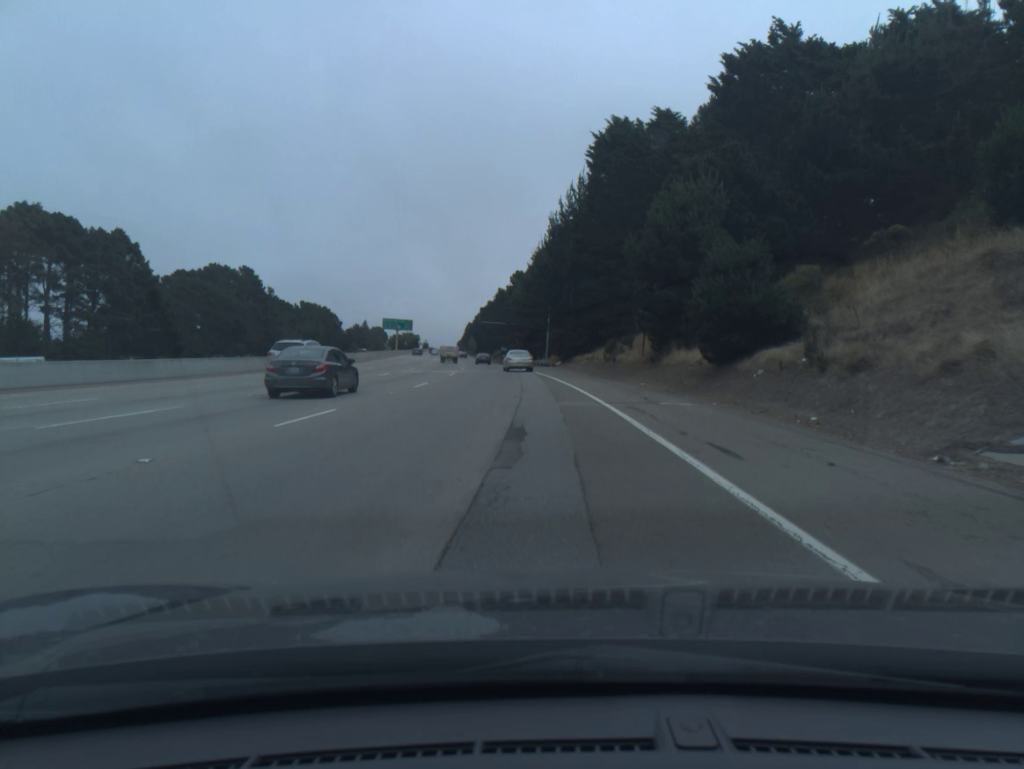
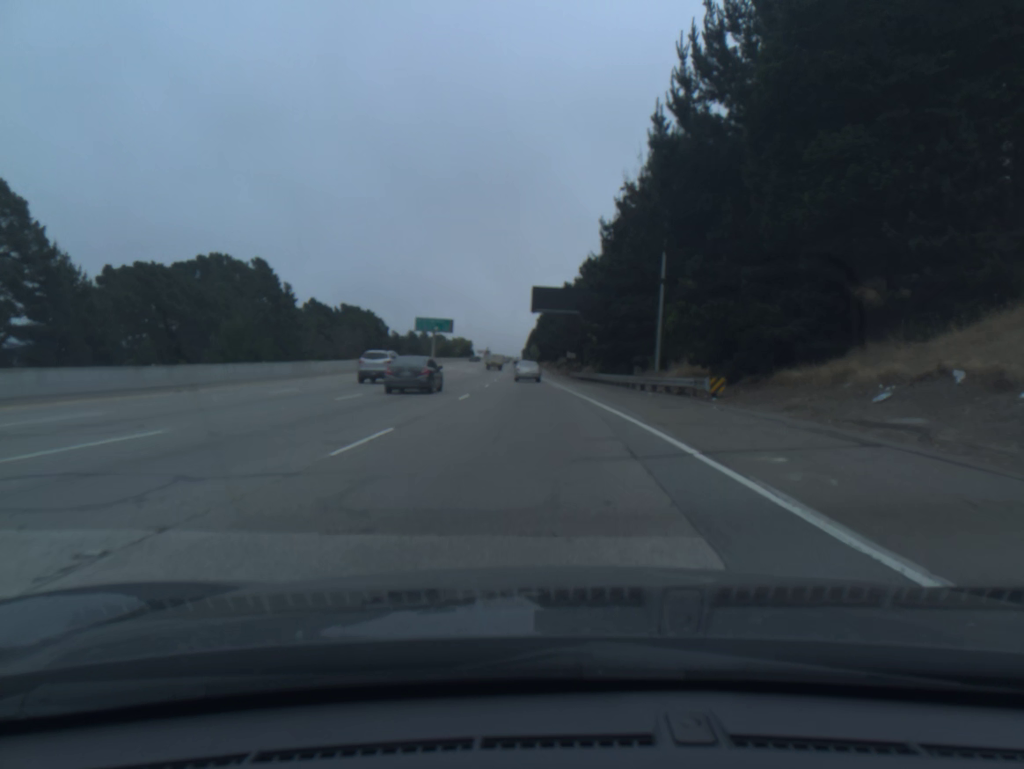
(-2.1, +47.6) m; -5°
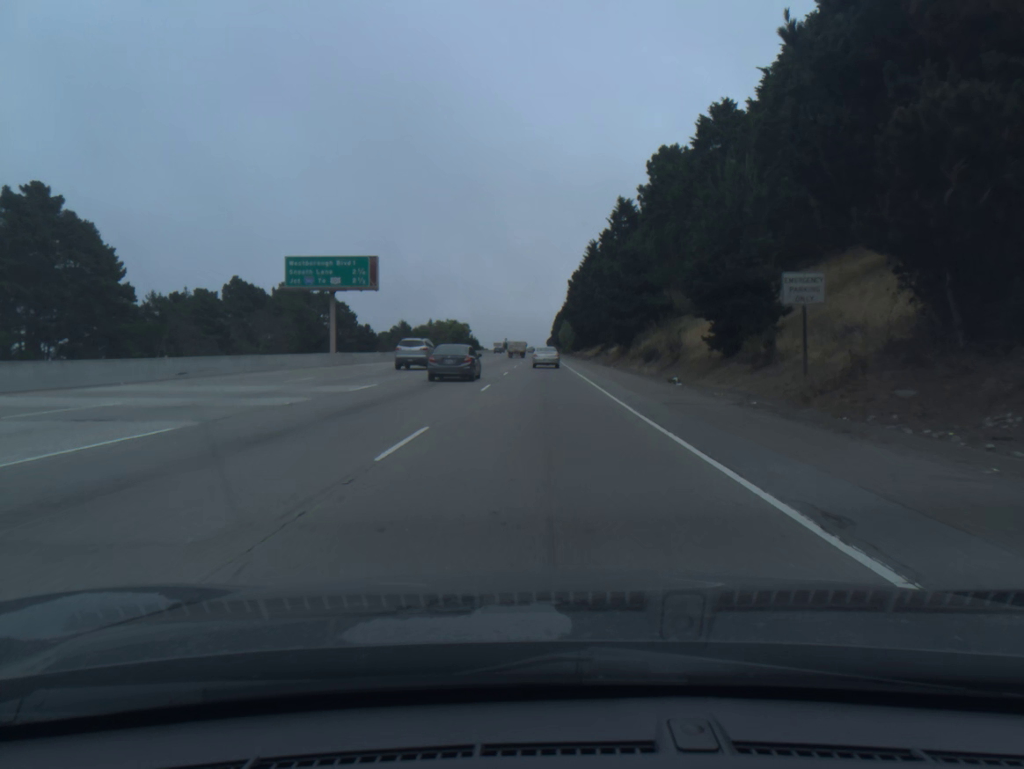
(-2.0, +88.5) m; -2°
